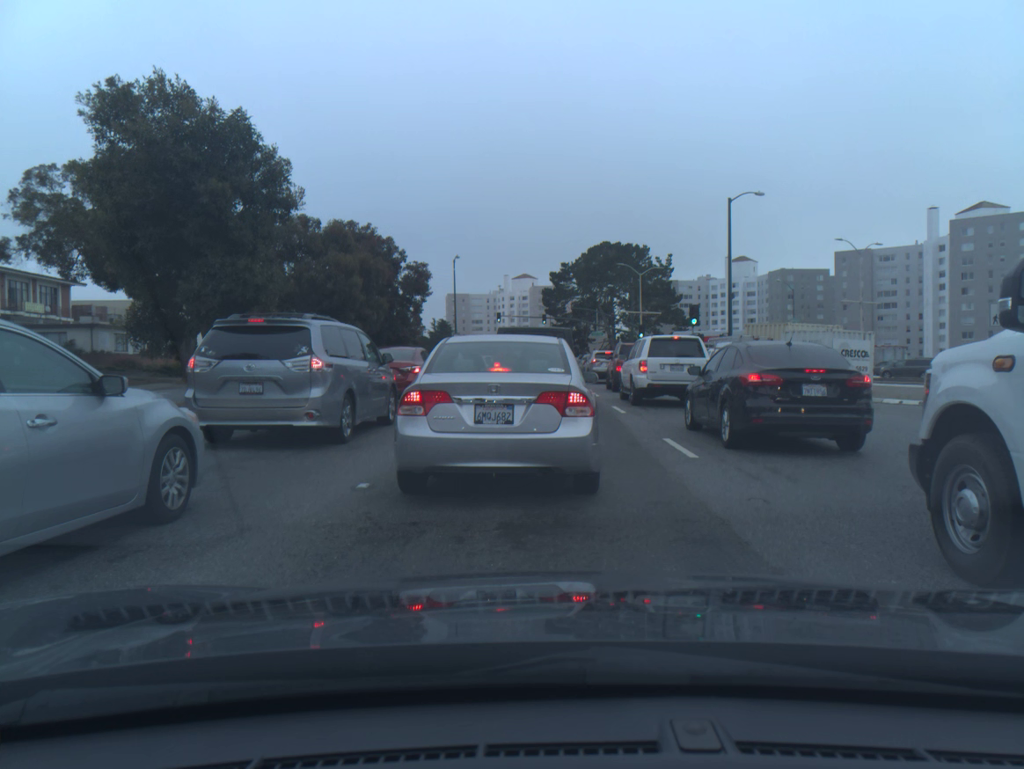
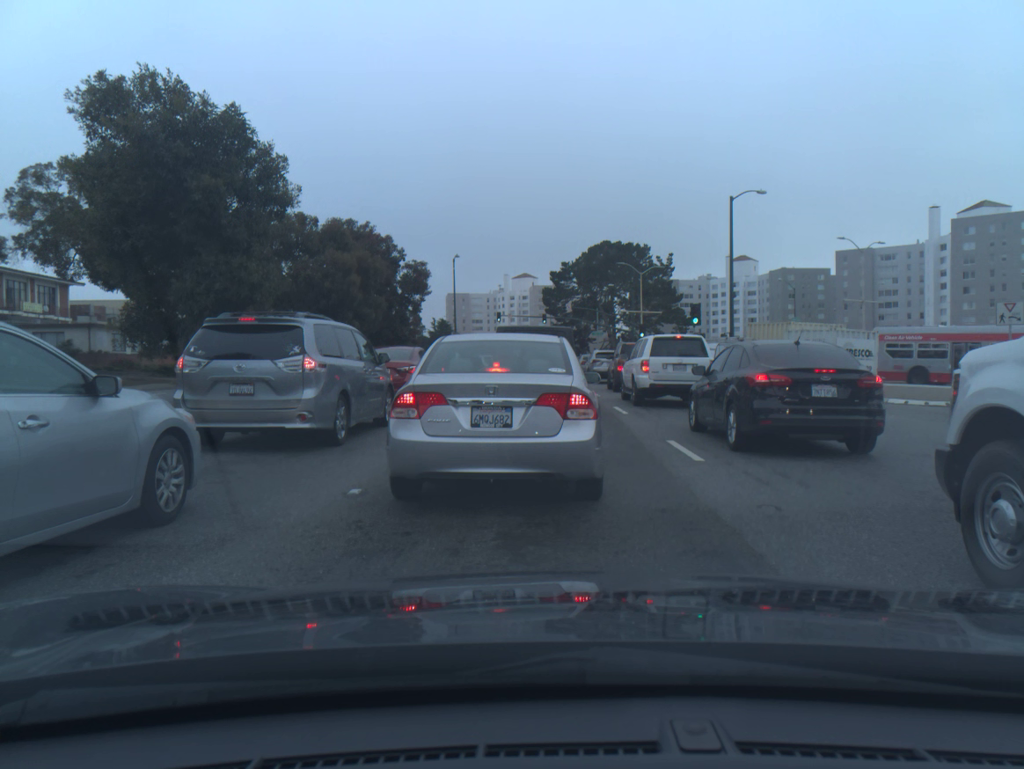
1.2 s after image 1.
(0.0, +0.3) m; 0°
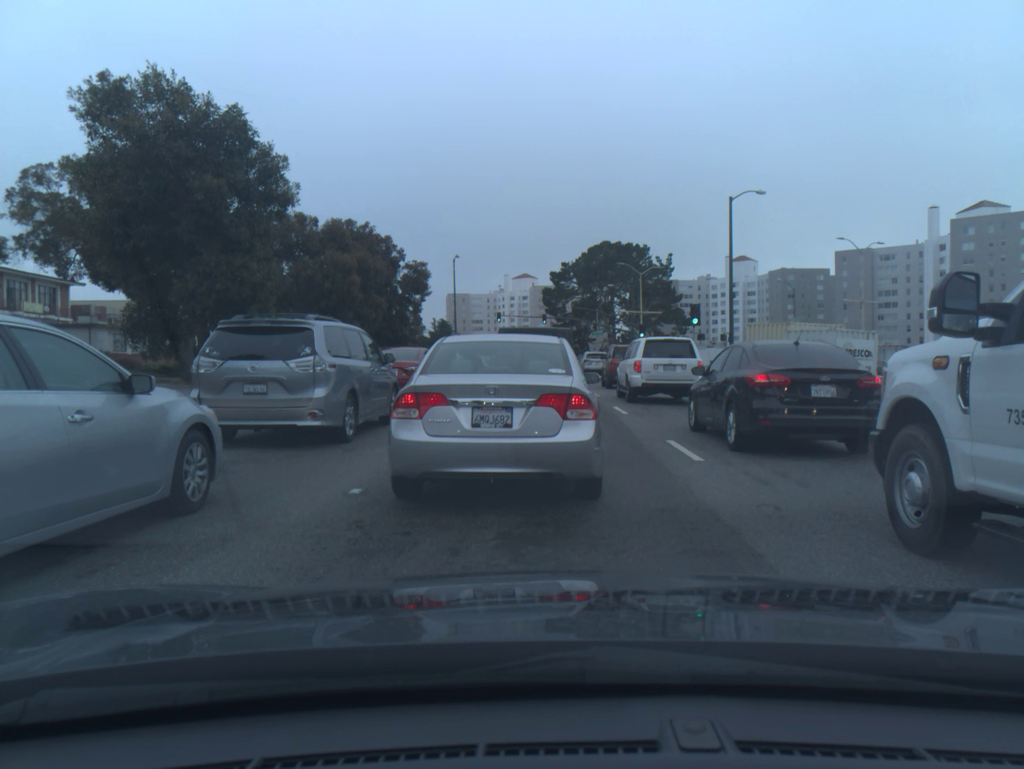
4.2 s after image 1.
(0.0, 0.0) m; 0°
